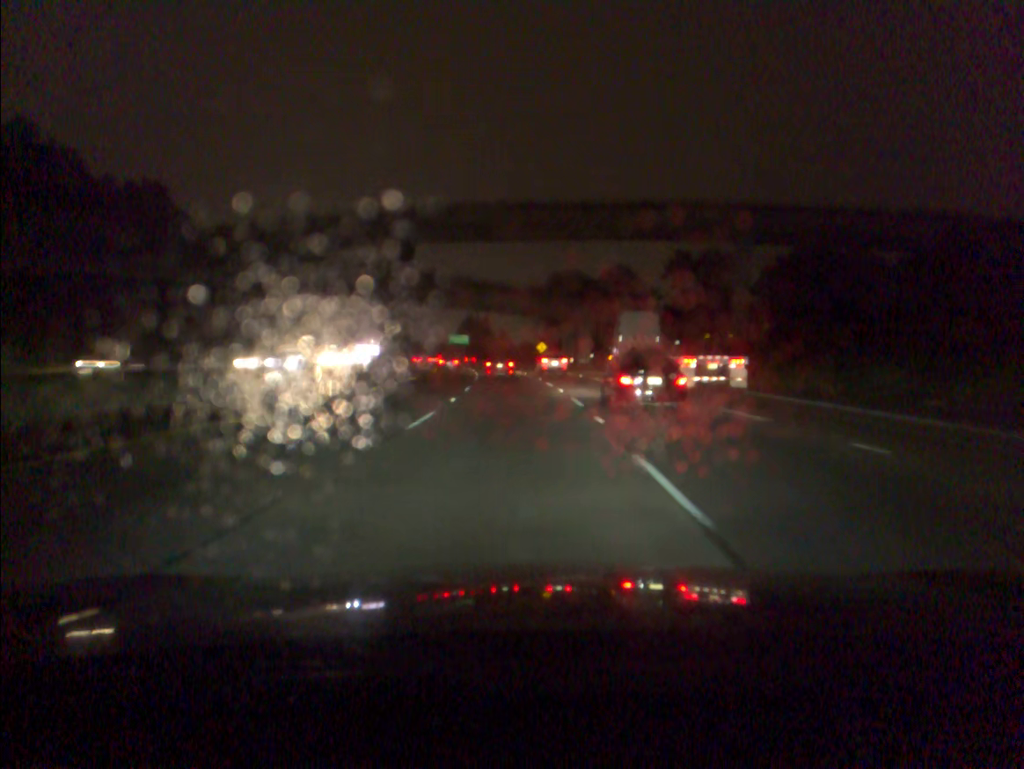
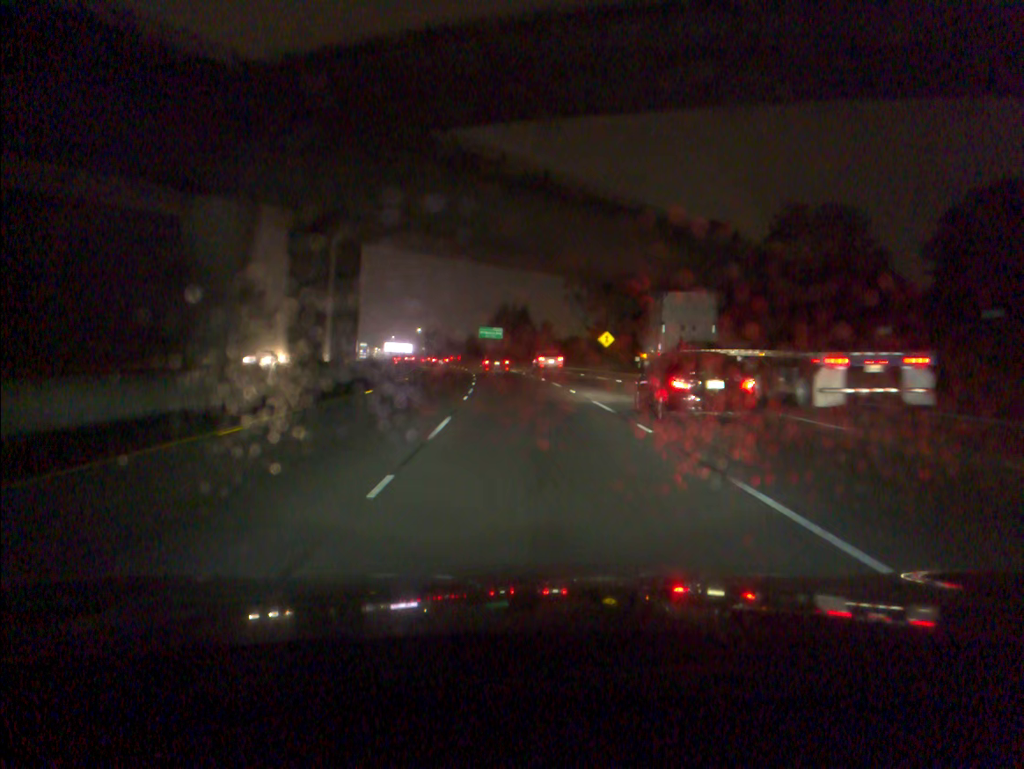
(-1.1, +46.0) m; -3°
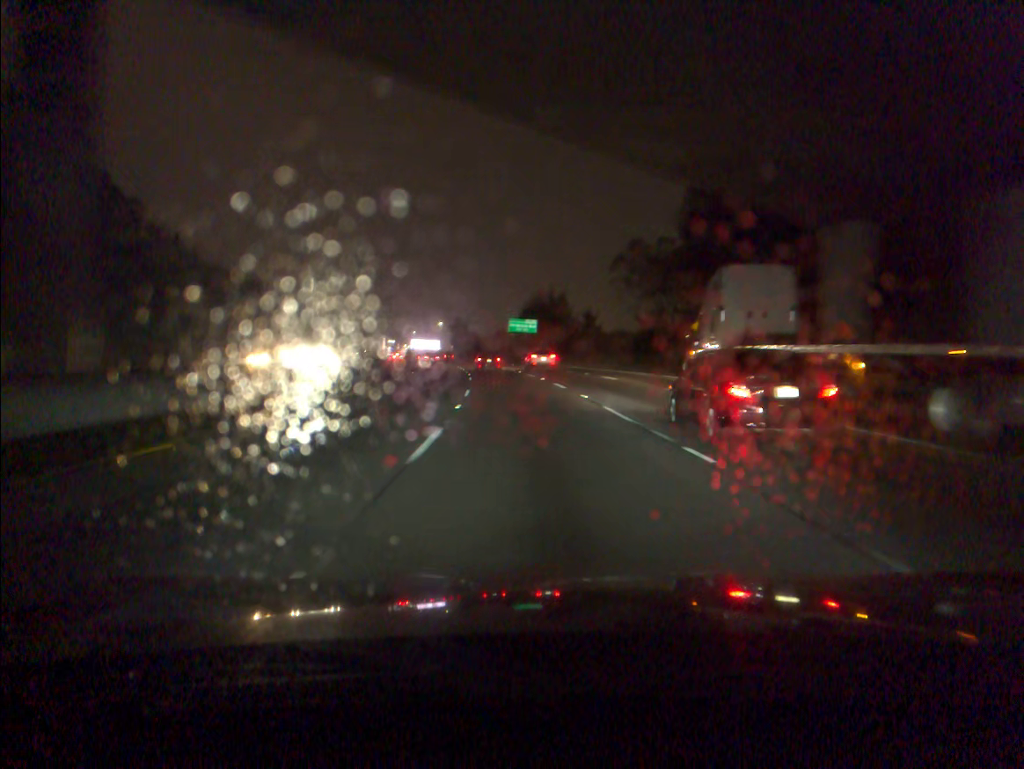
(-0.6, +32.2) m; -2°
